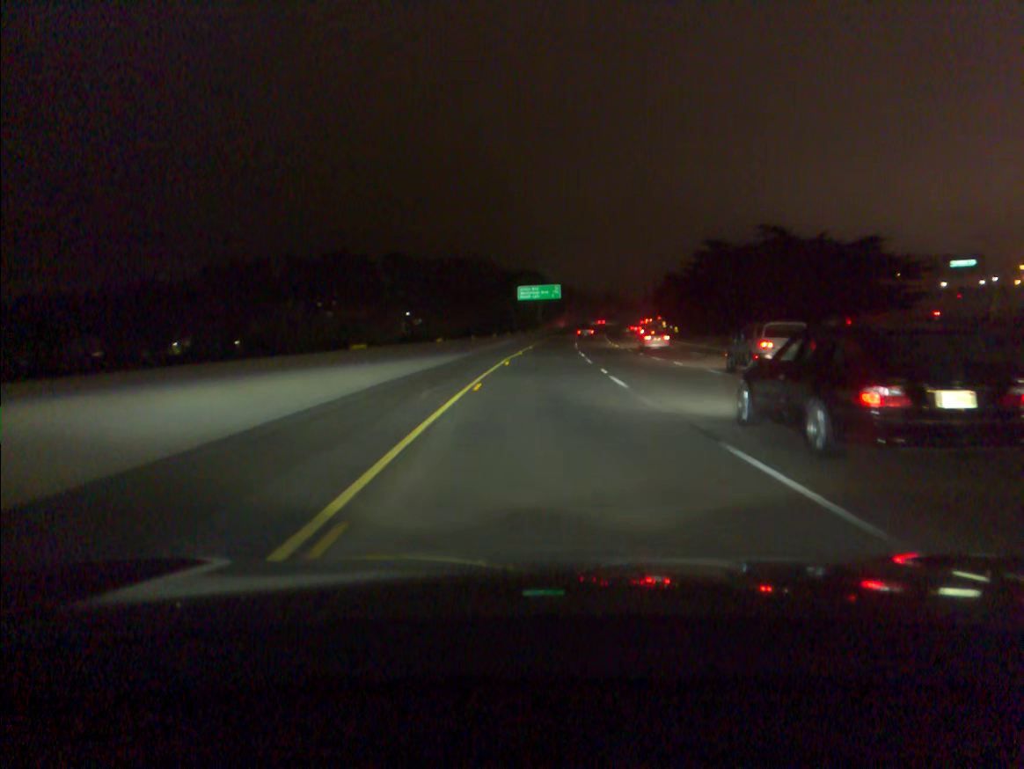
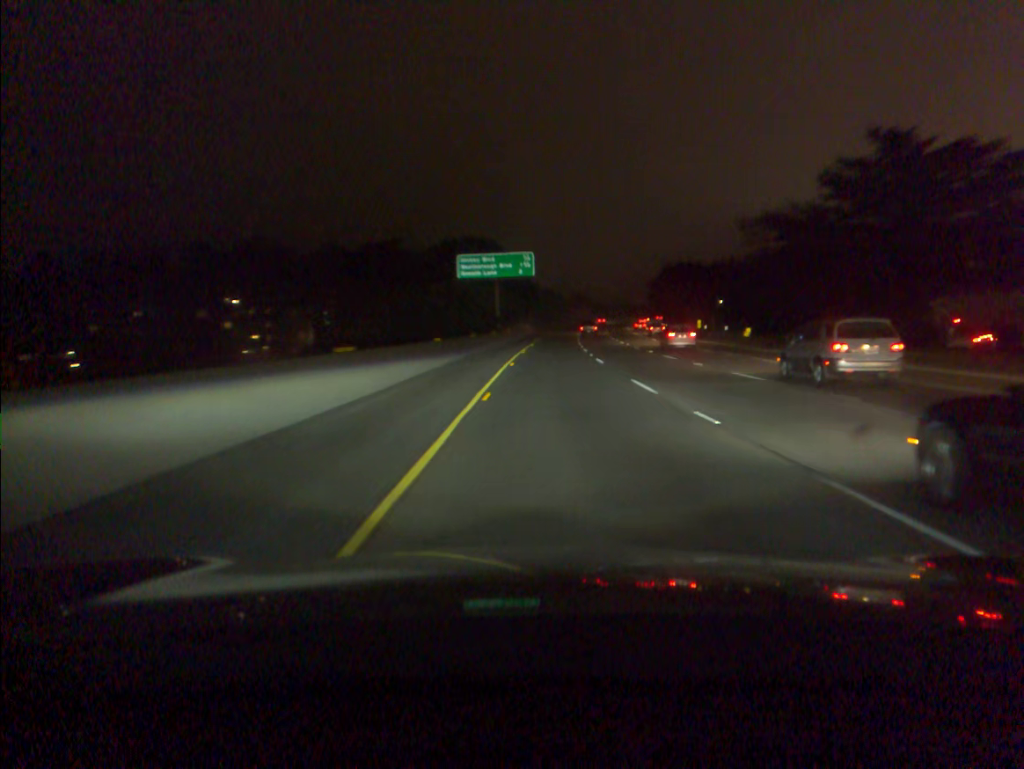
(+1.4, +61.1) m; +3°
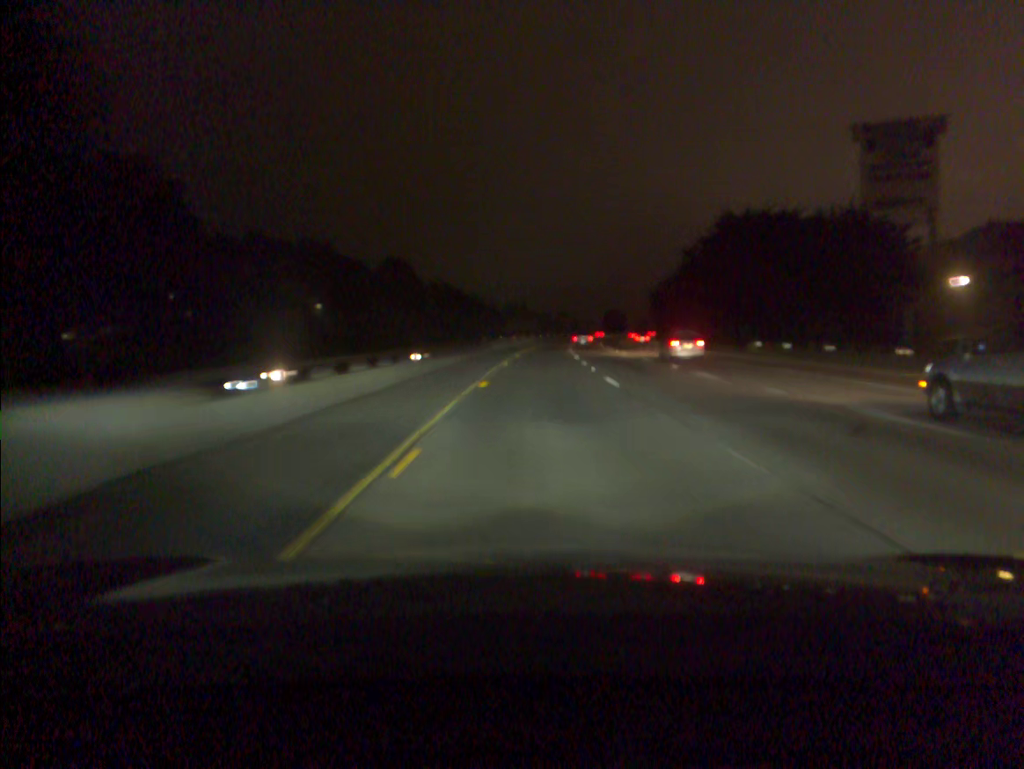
(+4.5, +99.2) m; +5°
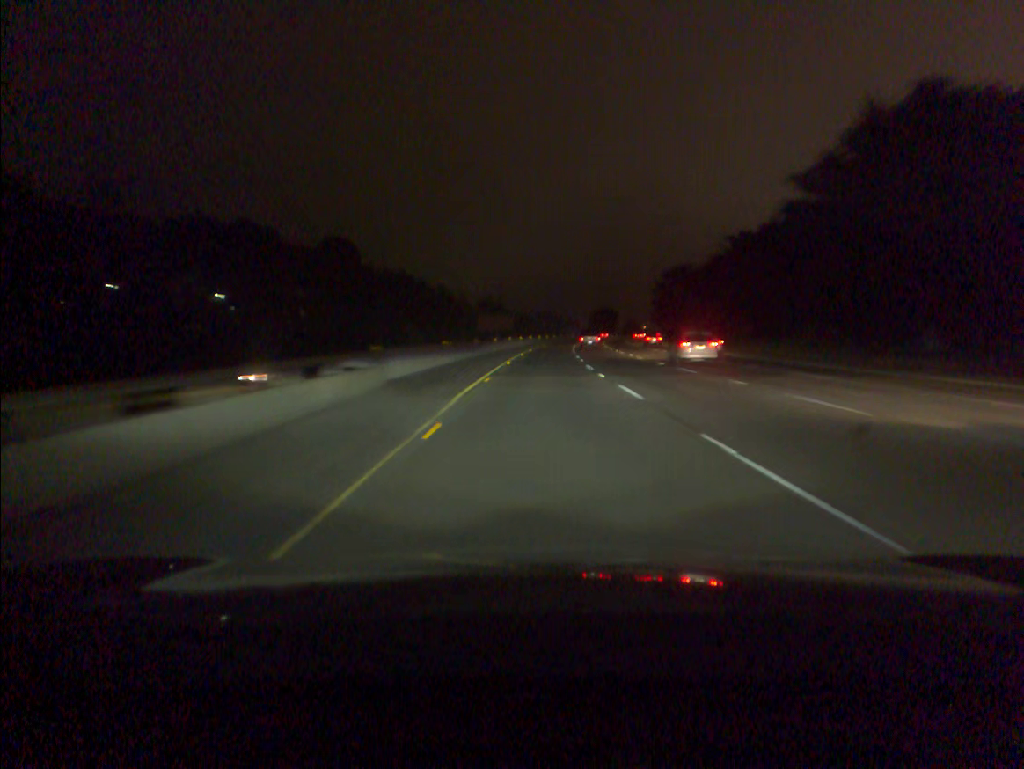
(+0.6, +39.3) m; +2°
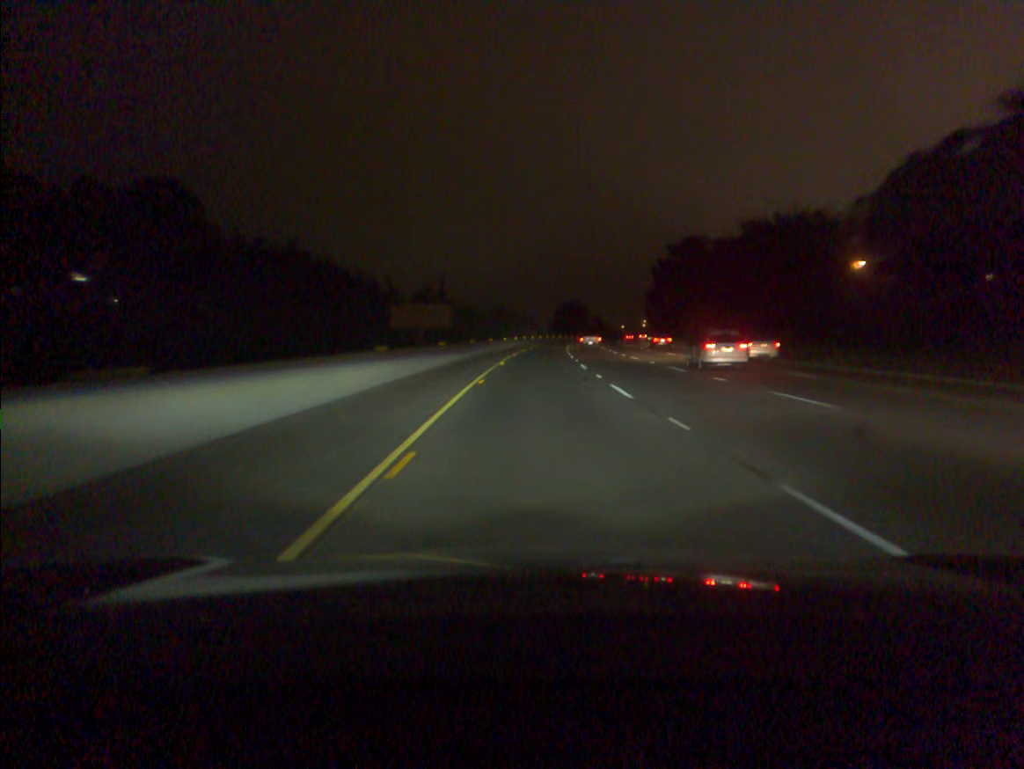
(+1.4, +58.4) m; +3°
